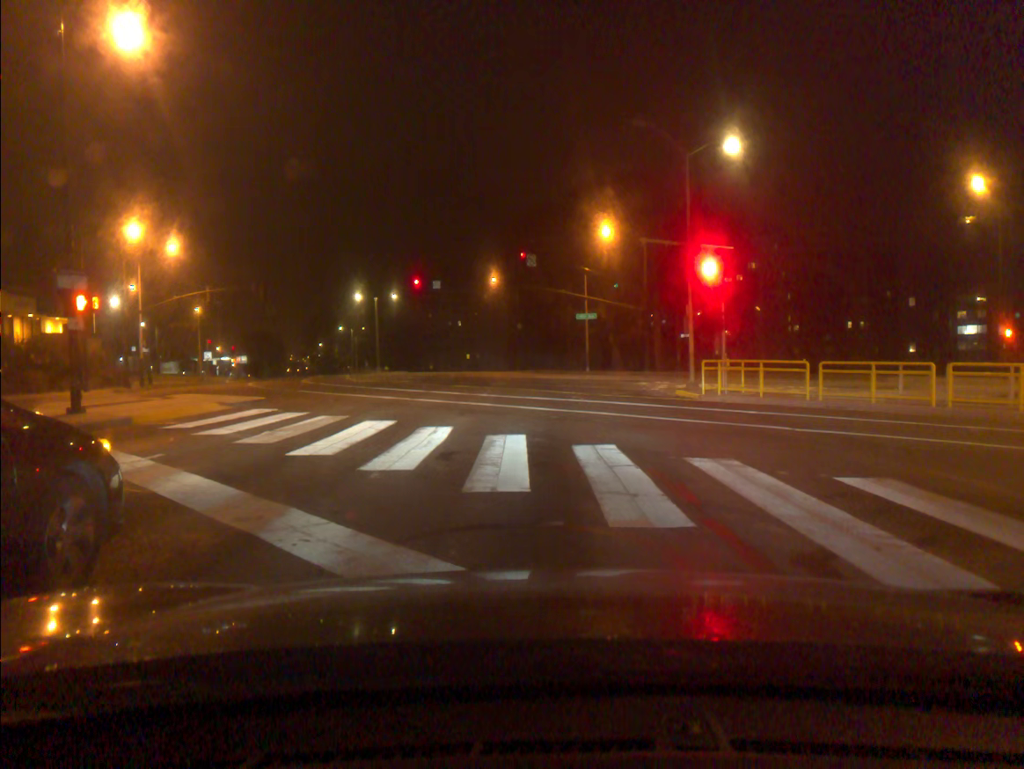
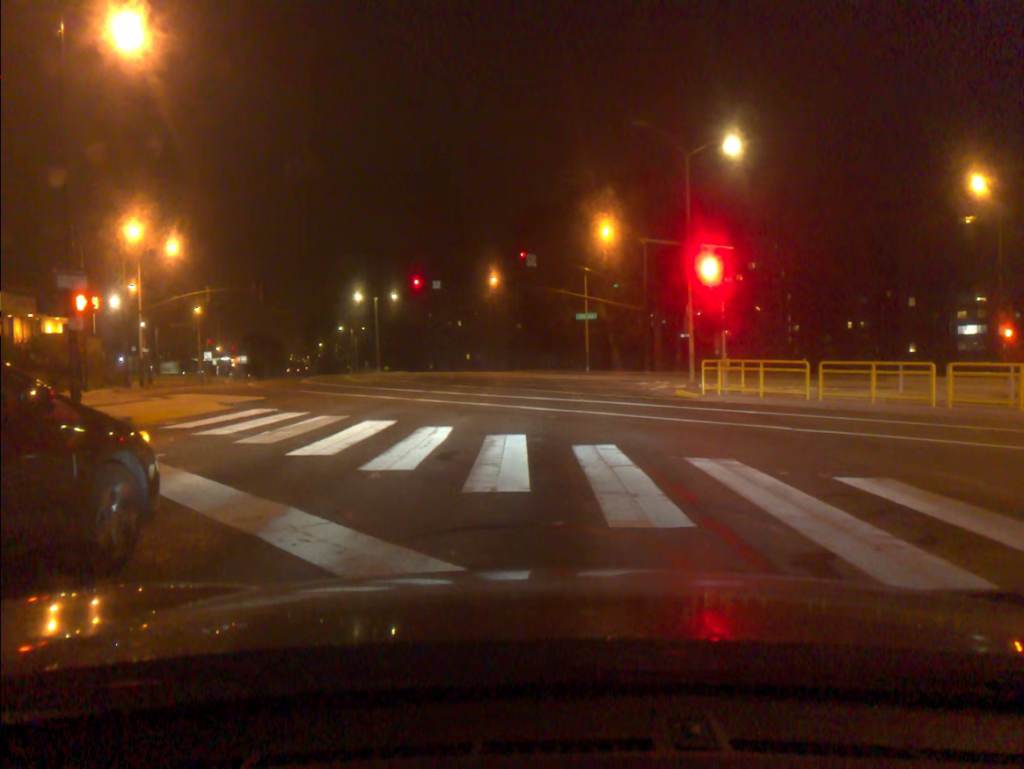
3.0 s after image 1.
(0.0, 0.0) m; 0°
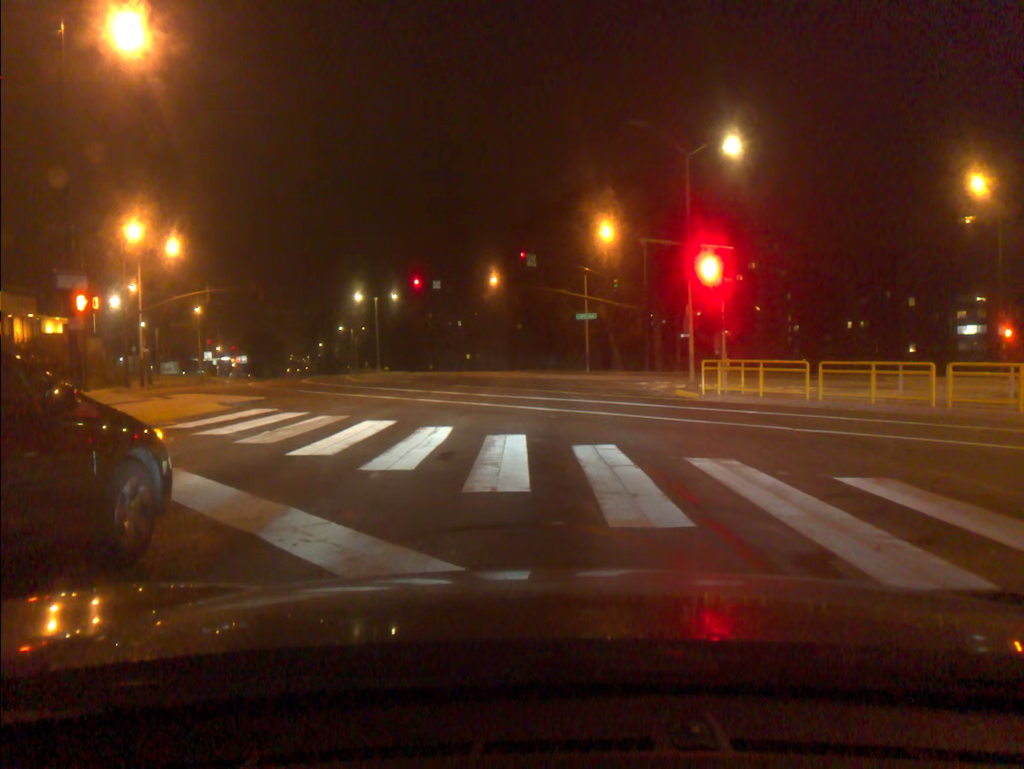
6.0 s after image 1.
(0.0, 0.0) m; 0°
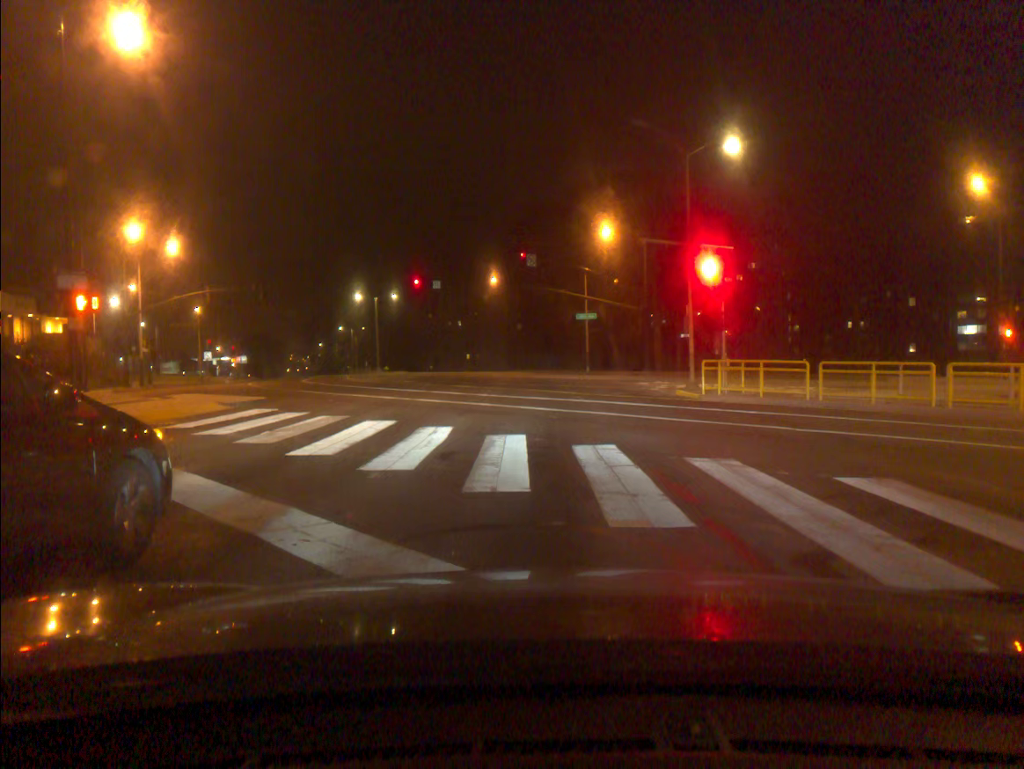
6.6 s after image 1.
(0.0, 0.0) m; 0°
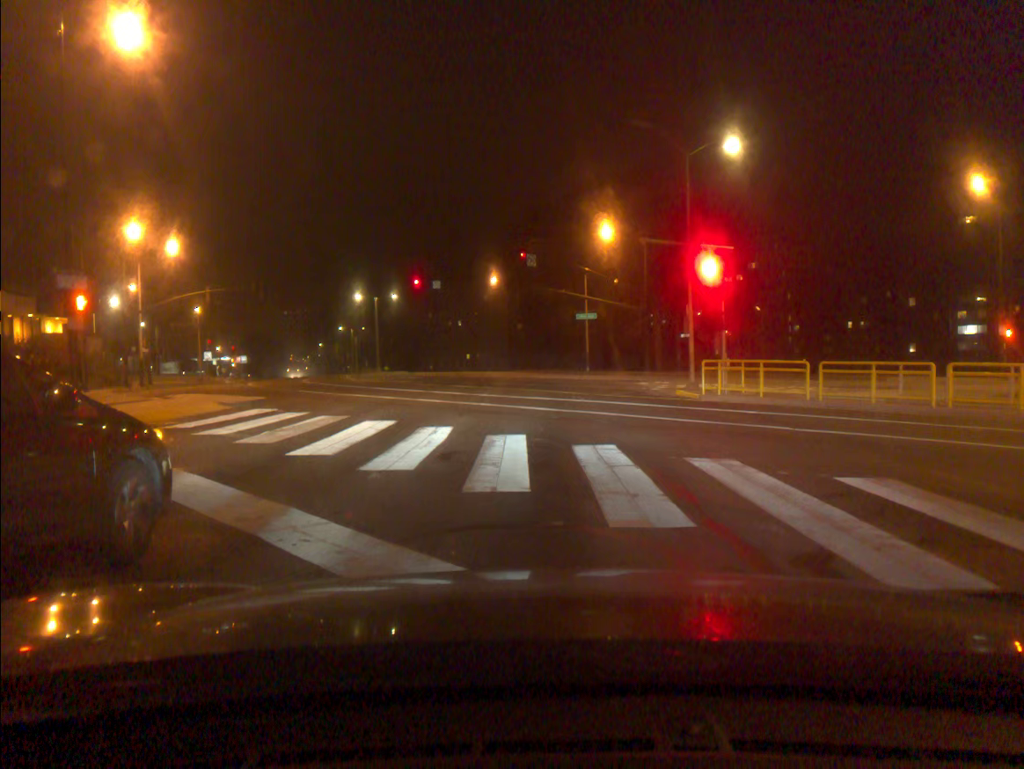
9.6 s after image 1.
(0.0, 0.0) m; 0°
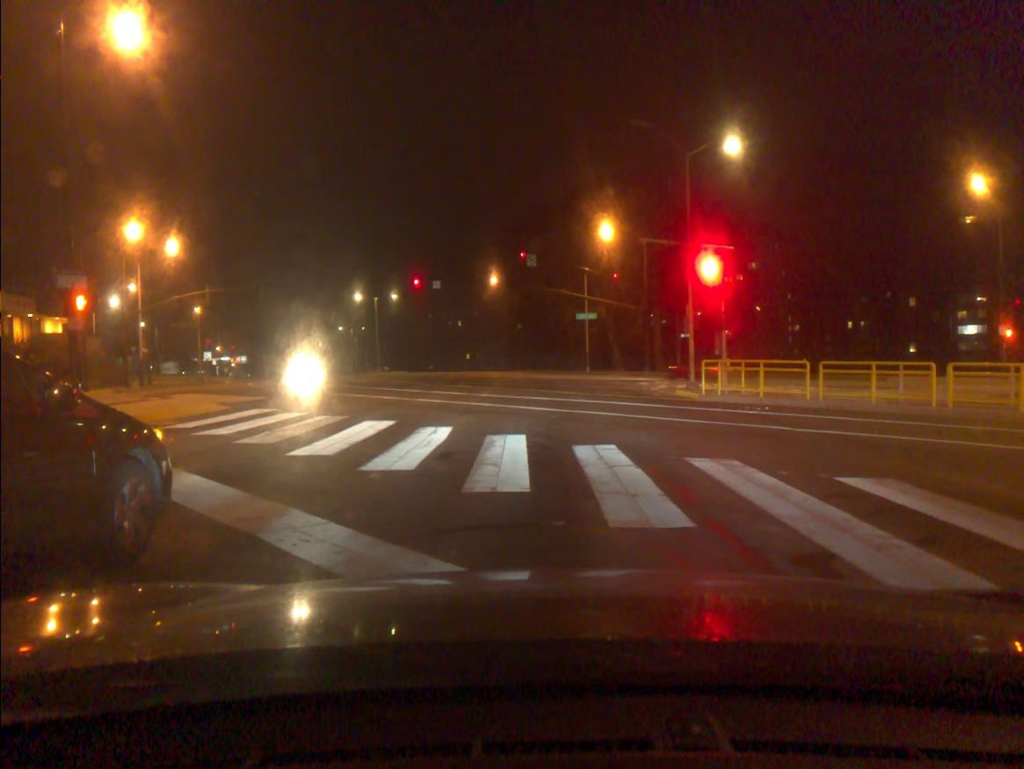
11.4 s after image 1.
(0.0, 0.0) m; 0°
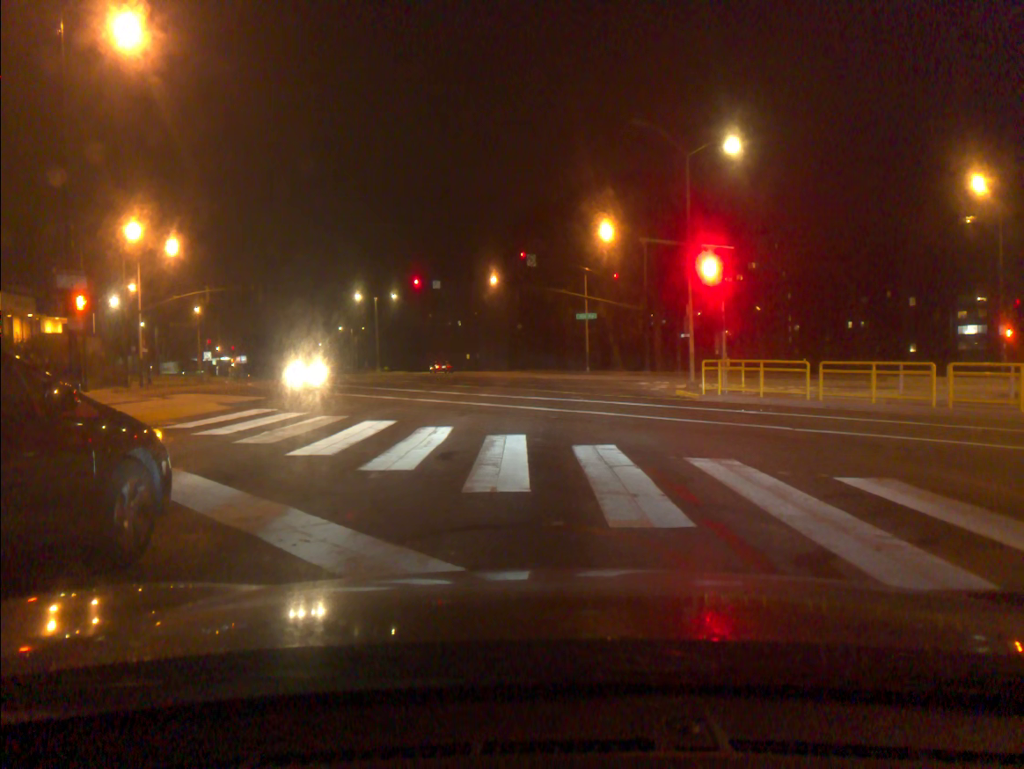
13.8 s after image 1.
(0.0, 0.0) m; 0°
